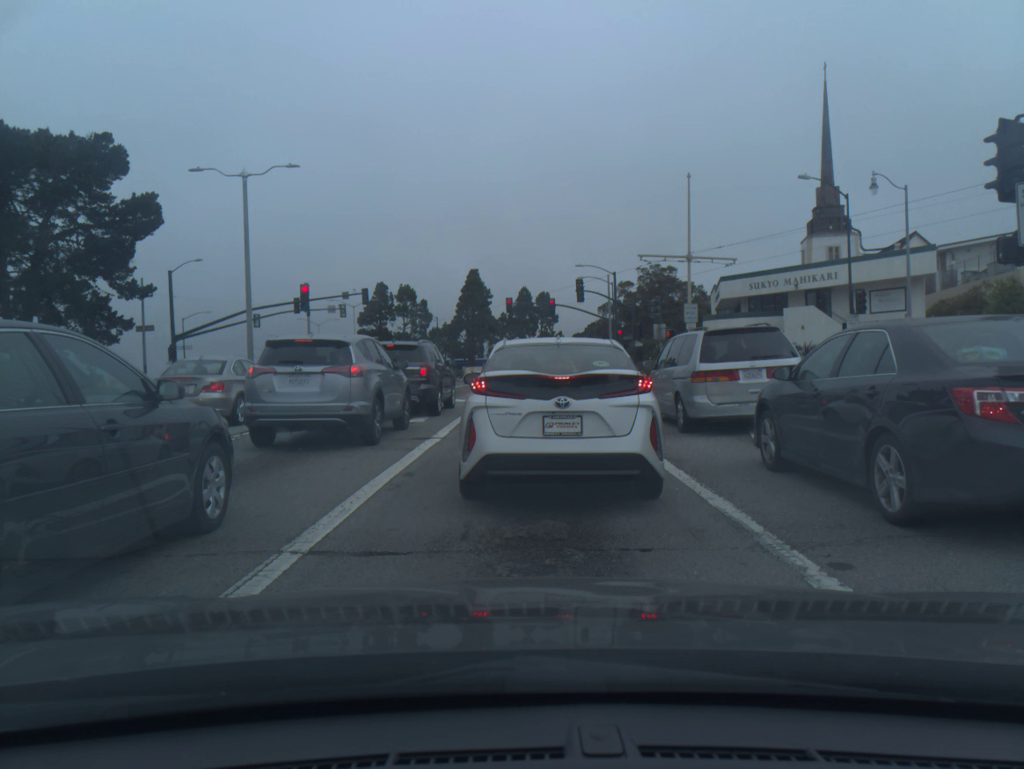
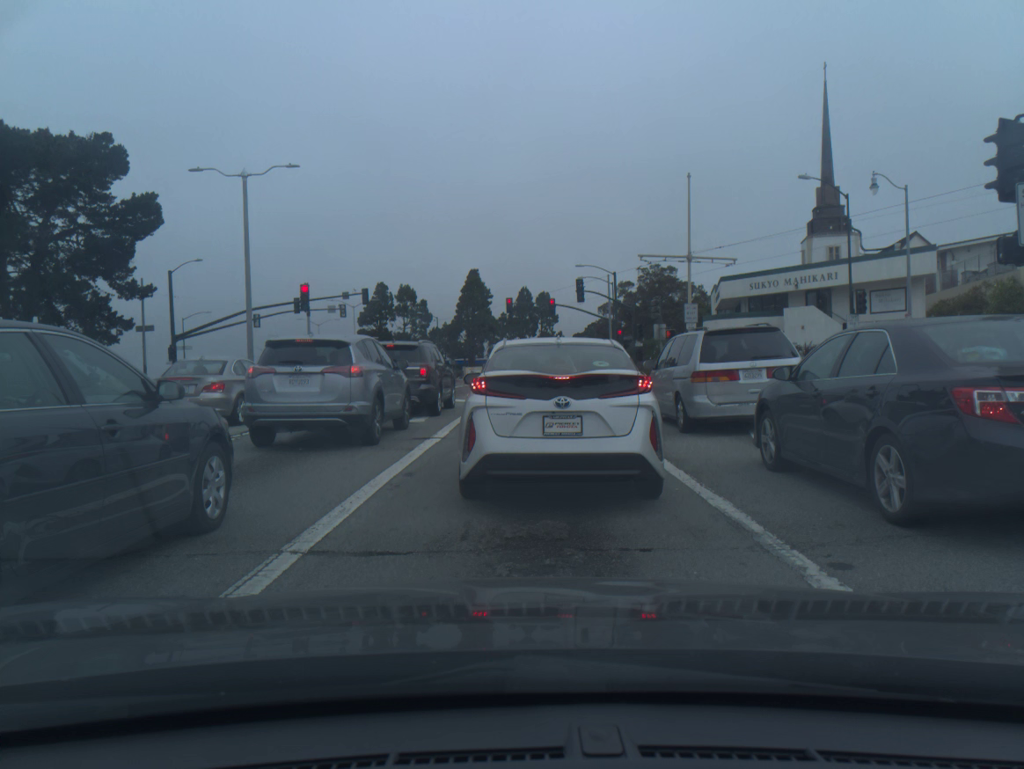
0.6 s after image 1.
(0.0, 0.0) m; 0°
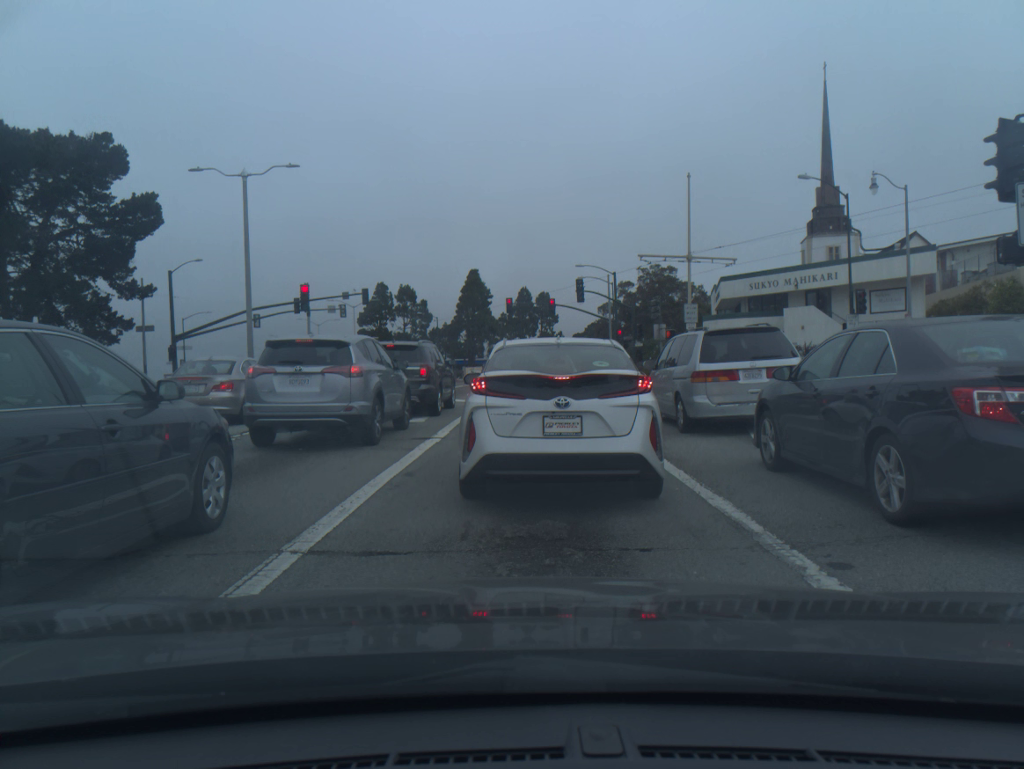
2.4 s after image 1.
(0.0, 0.0) m; 0°
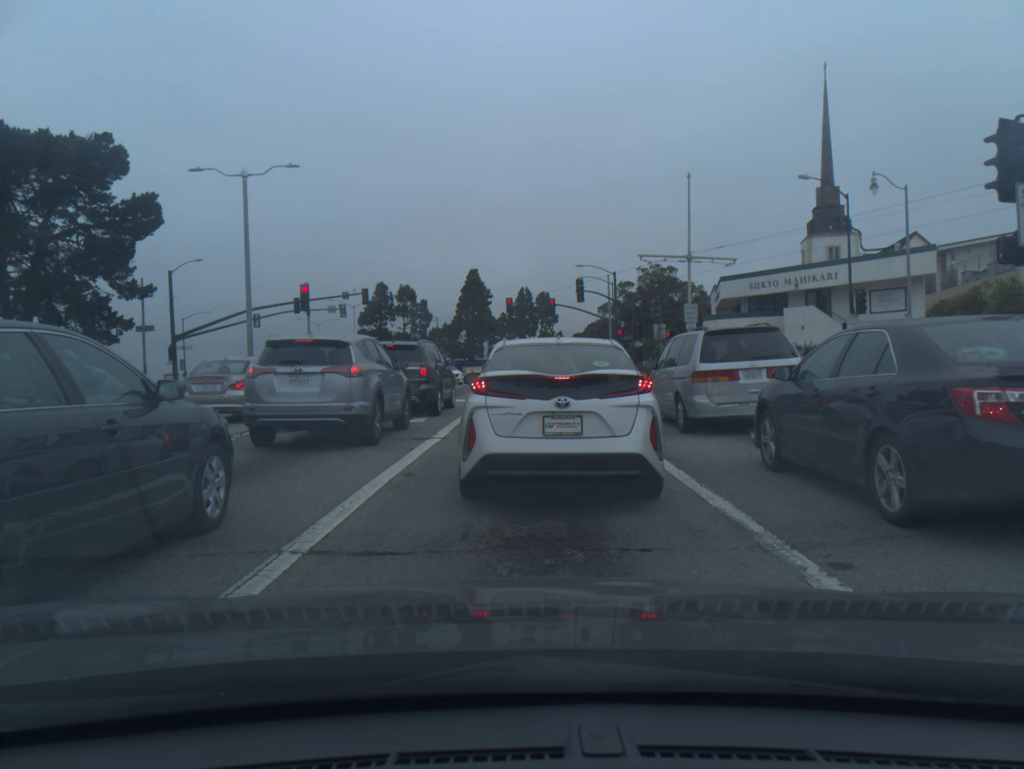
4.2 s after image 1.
(0.0, 0.0) m; 0°
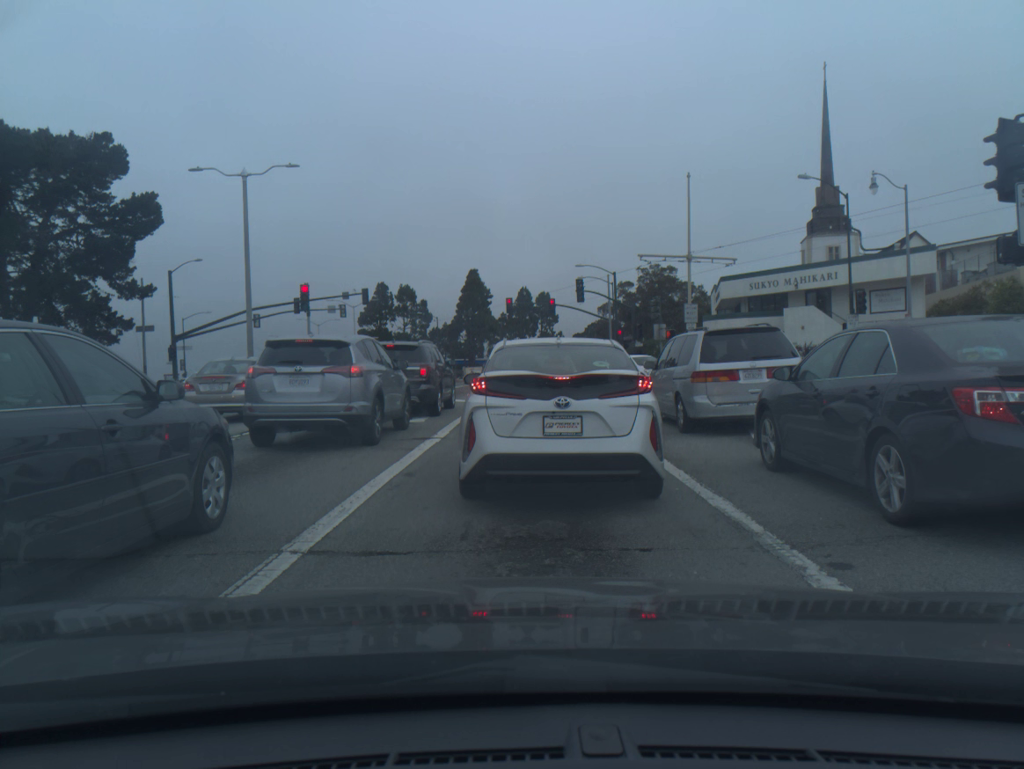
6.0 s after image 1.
(0.0, 0.0) m; 0°
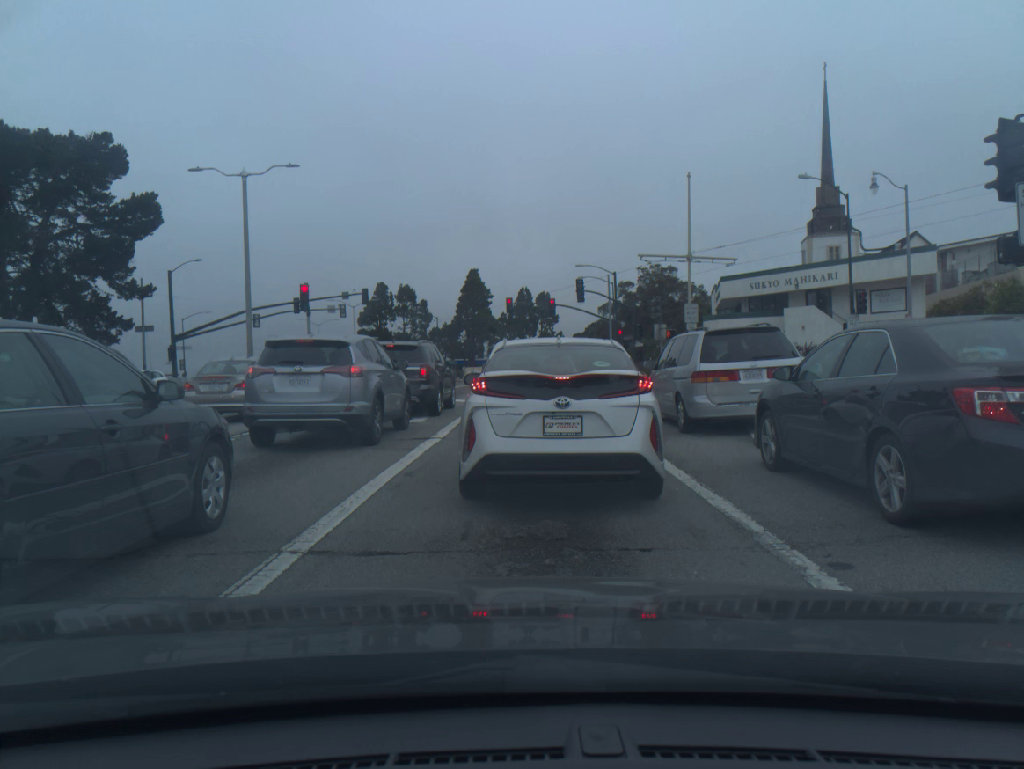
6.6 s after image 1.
(0.0, 0.0) m; 0°
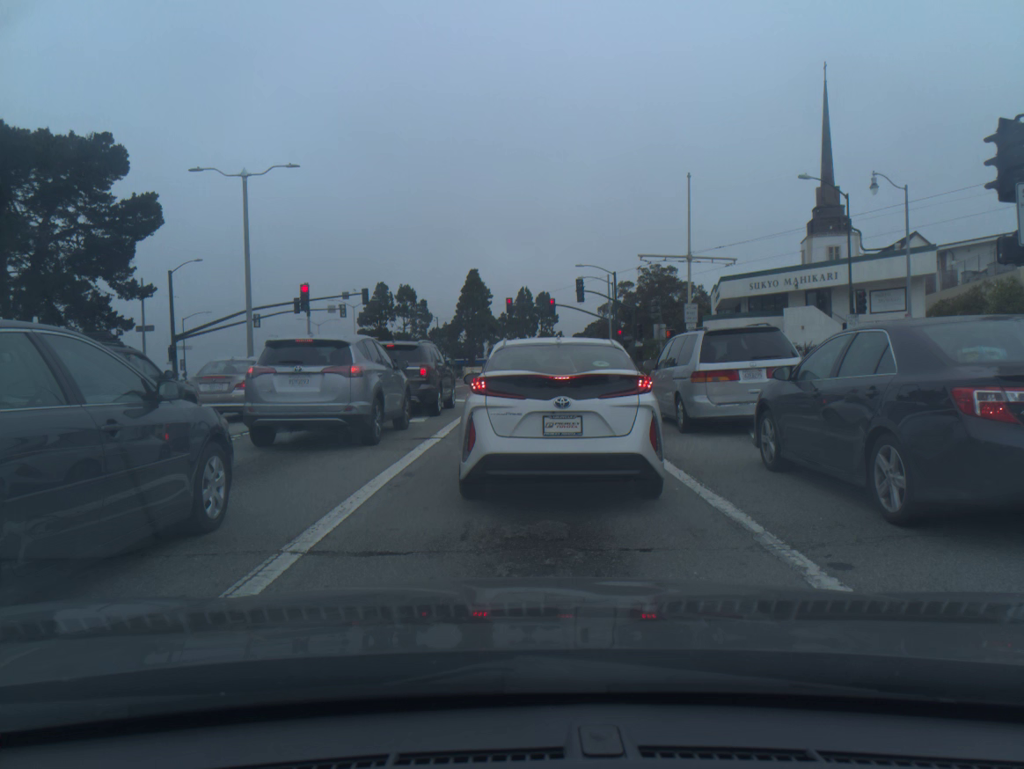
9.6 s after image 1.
(0.0, 0.0) m; 0°
